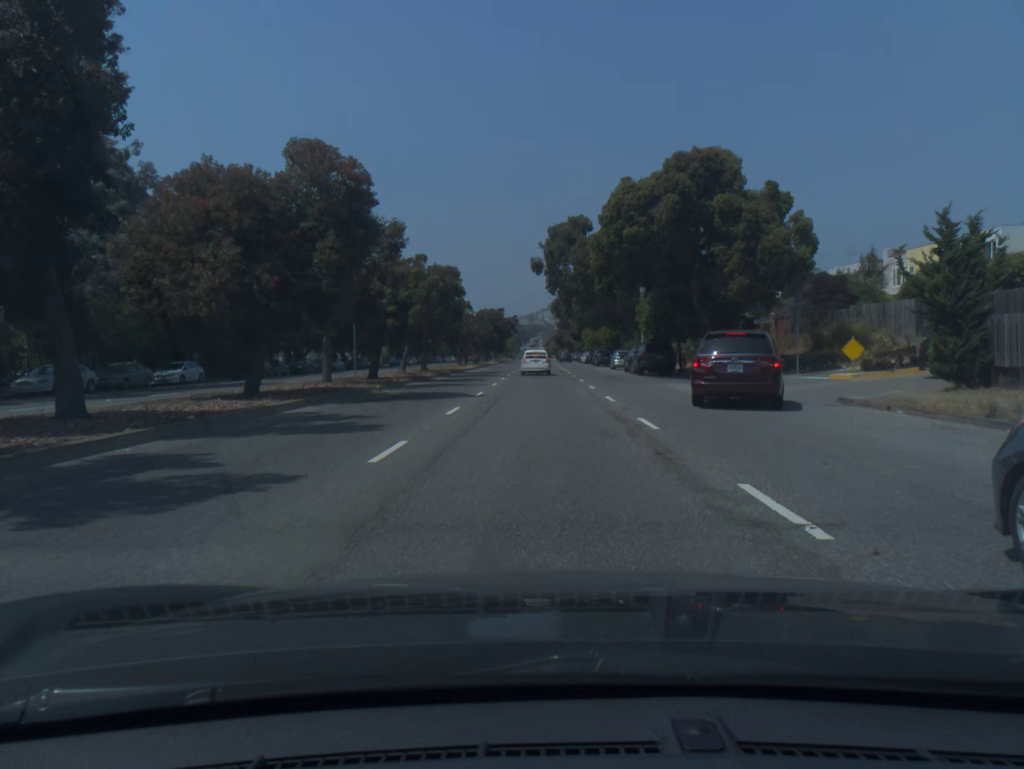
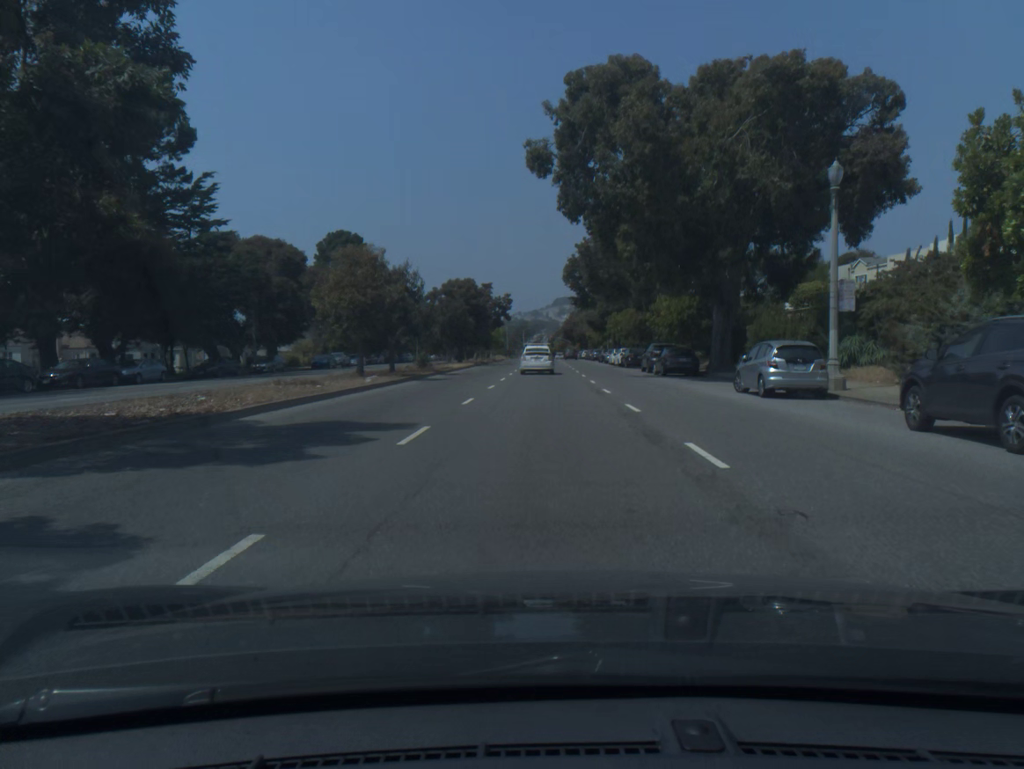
(-0.1, +41.5) m; 0°
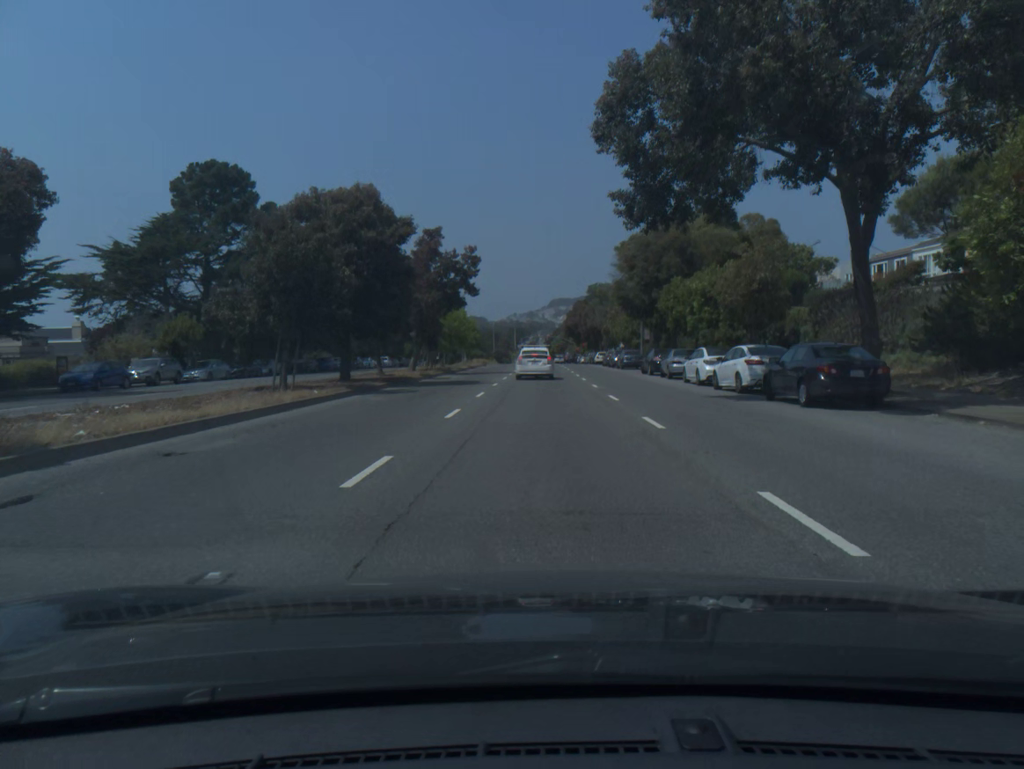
(+0.1, +39.7) m; 0°
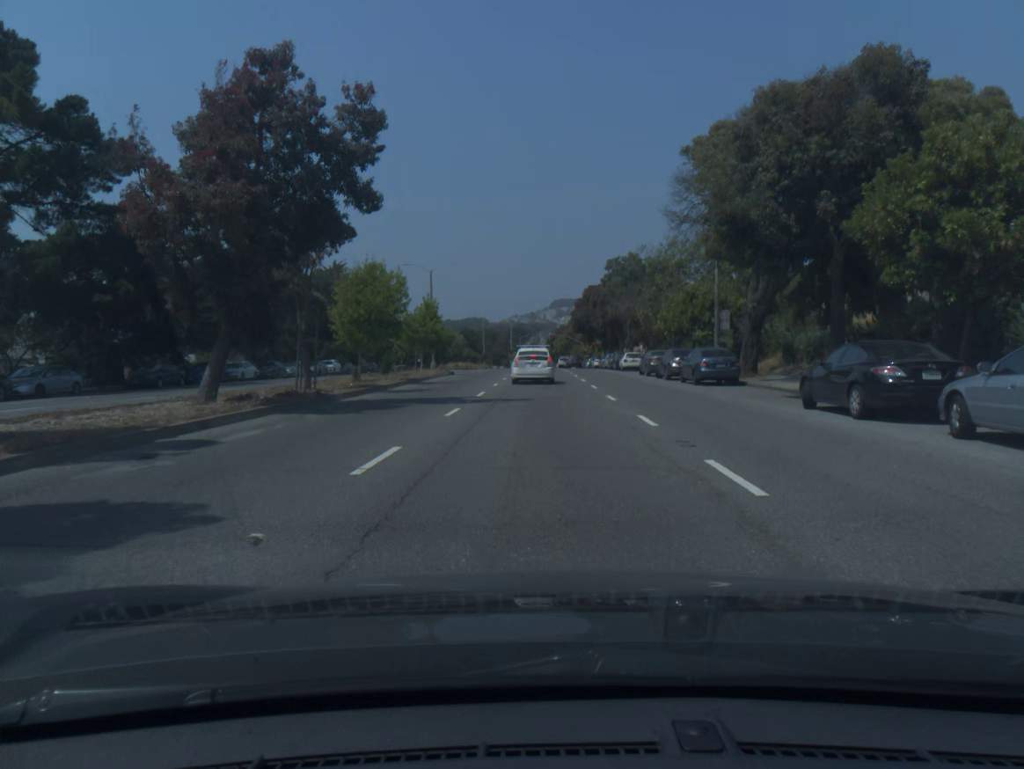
(-0.1, +28.2) m; 0°
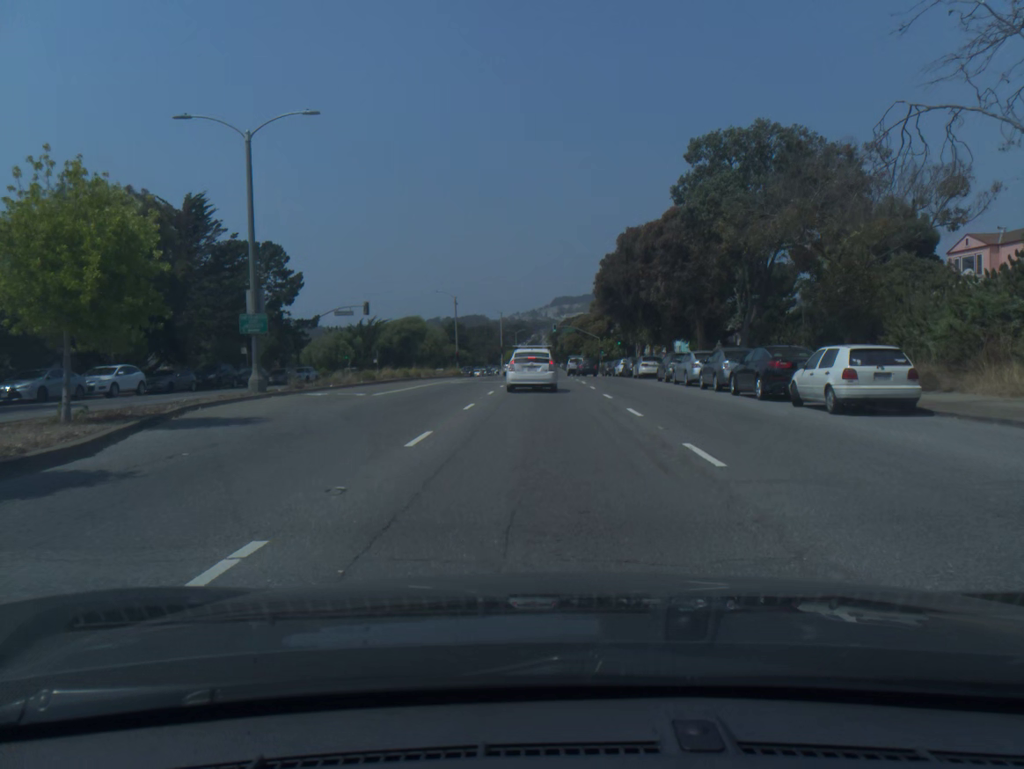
(+0.1, +41.6) m; 0°
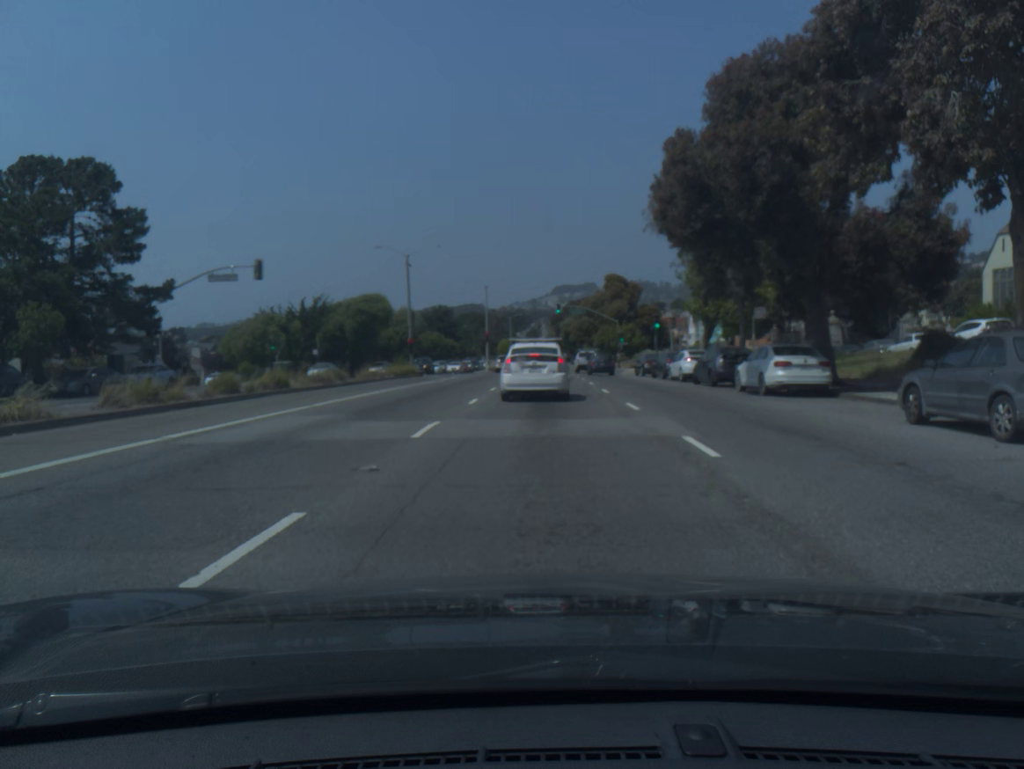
(0.0, +28.6) m; 0°
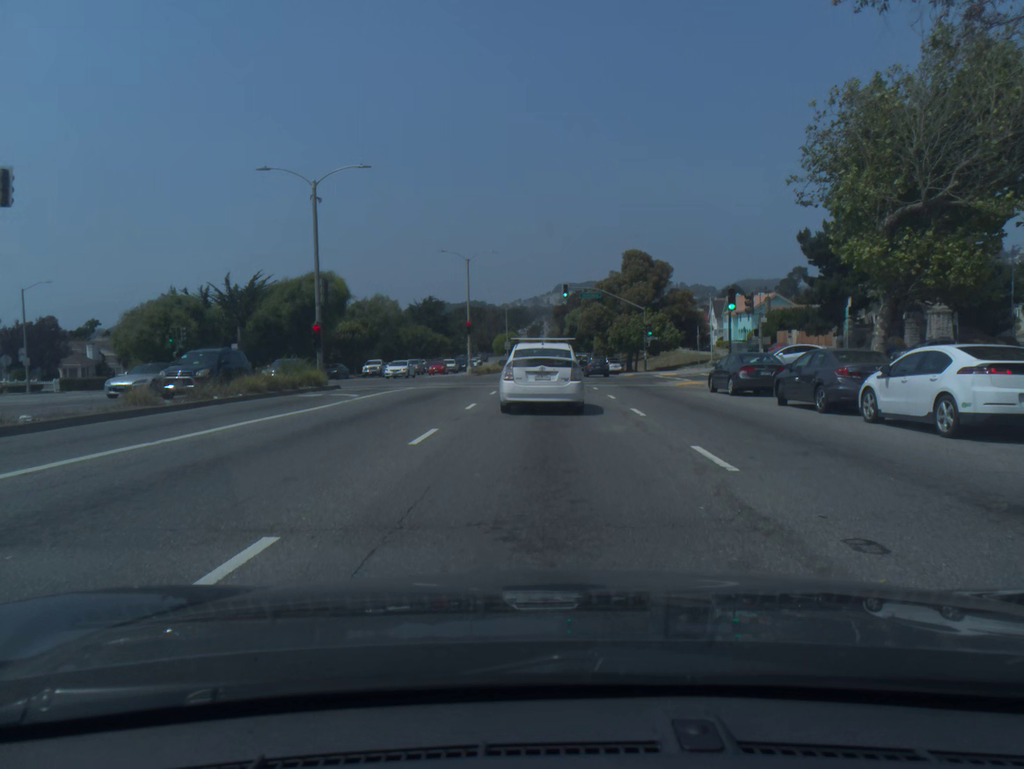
(0.0, +23.4) m; 0°
